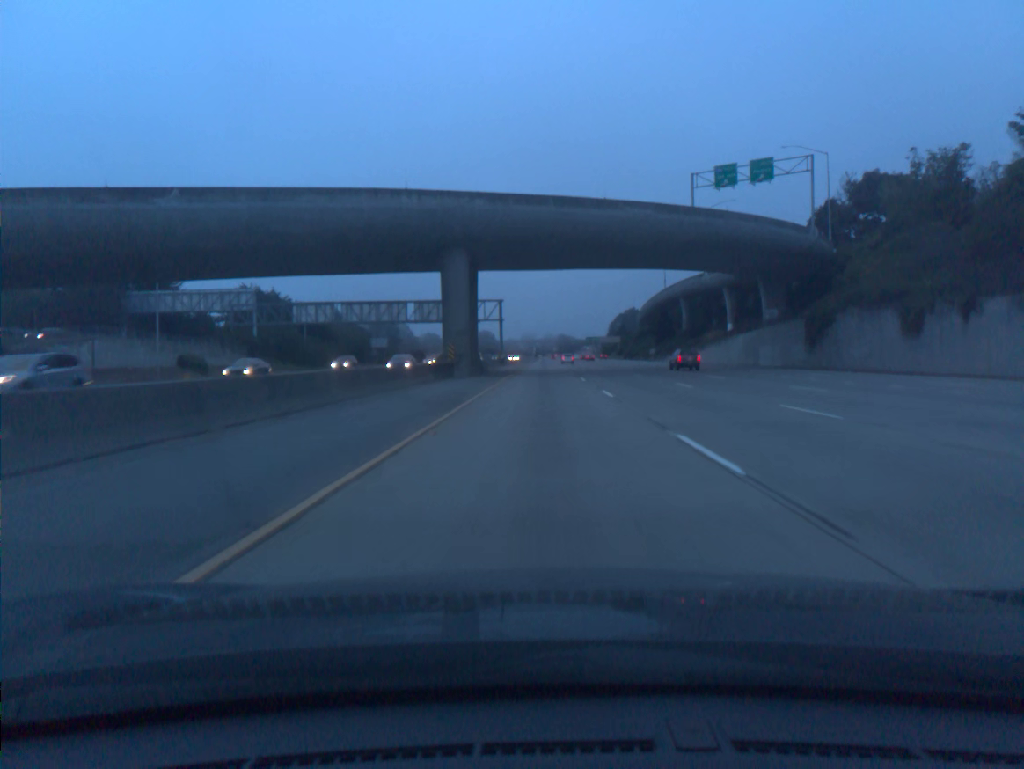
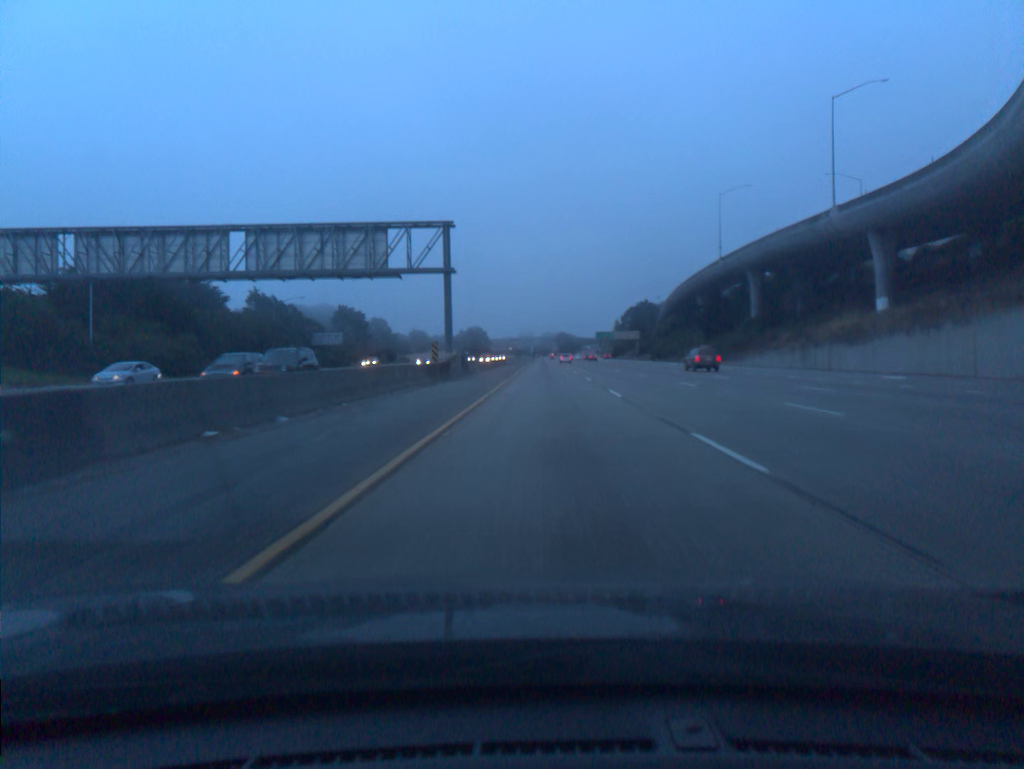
(-0.1, +58.5) m; 0°
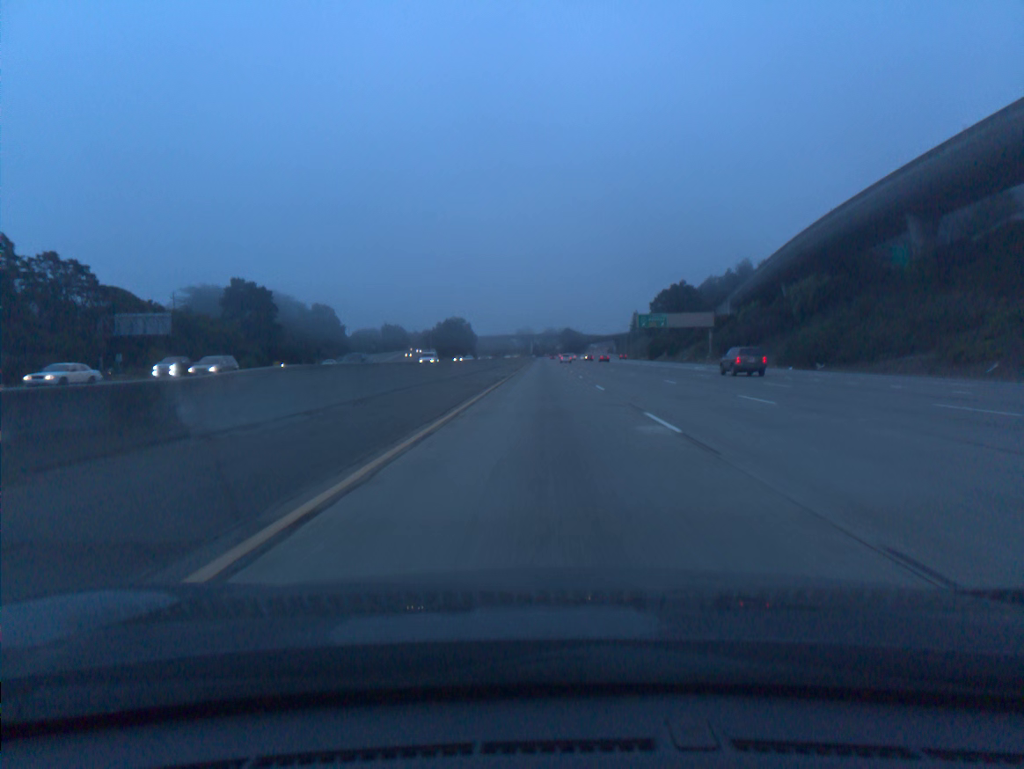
(+0.2, +98.0) m; 0°
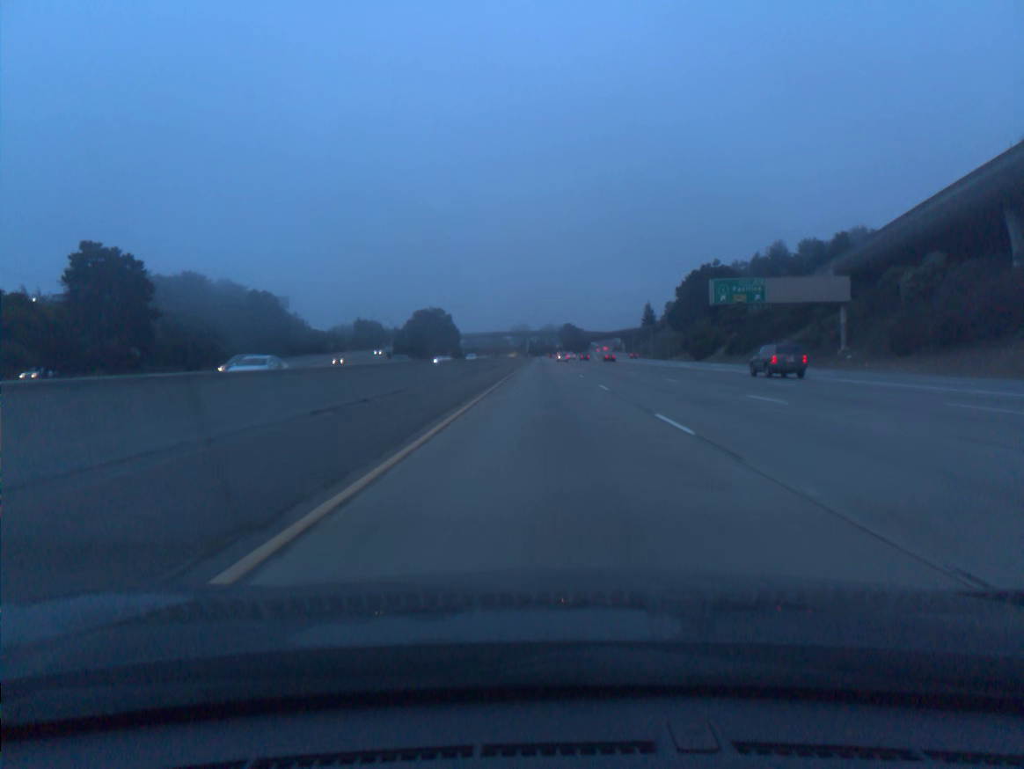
(0.0, +58.9) m; 0°
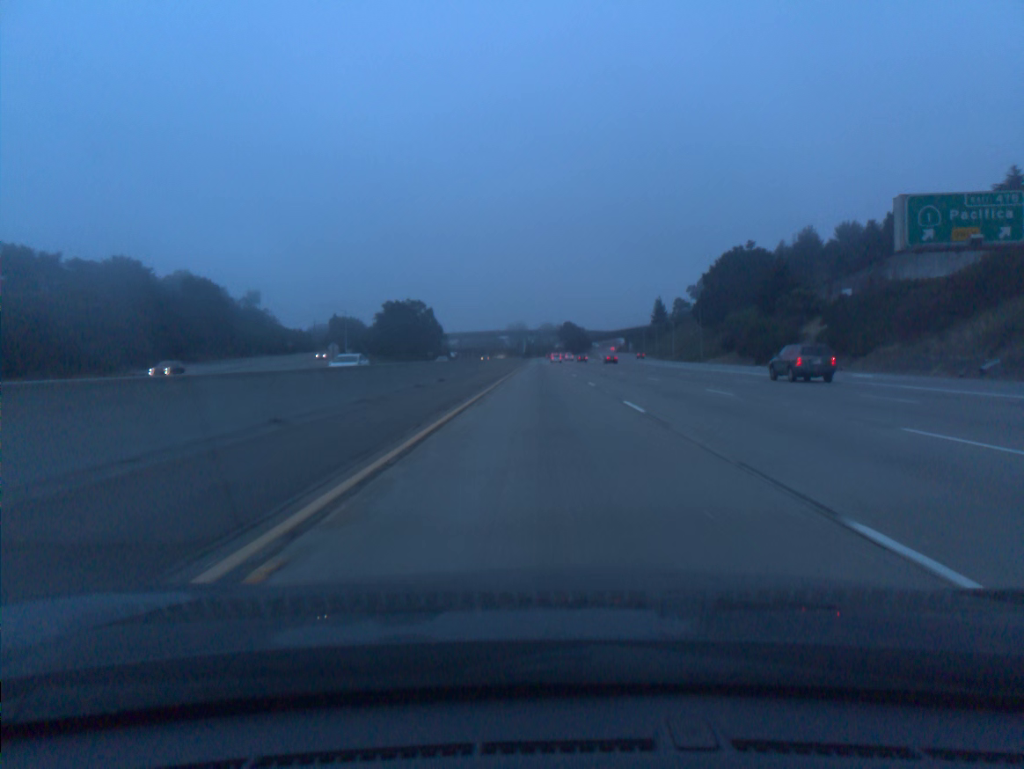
(+0.1, +39.2) m; 0°
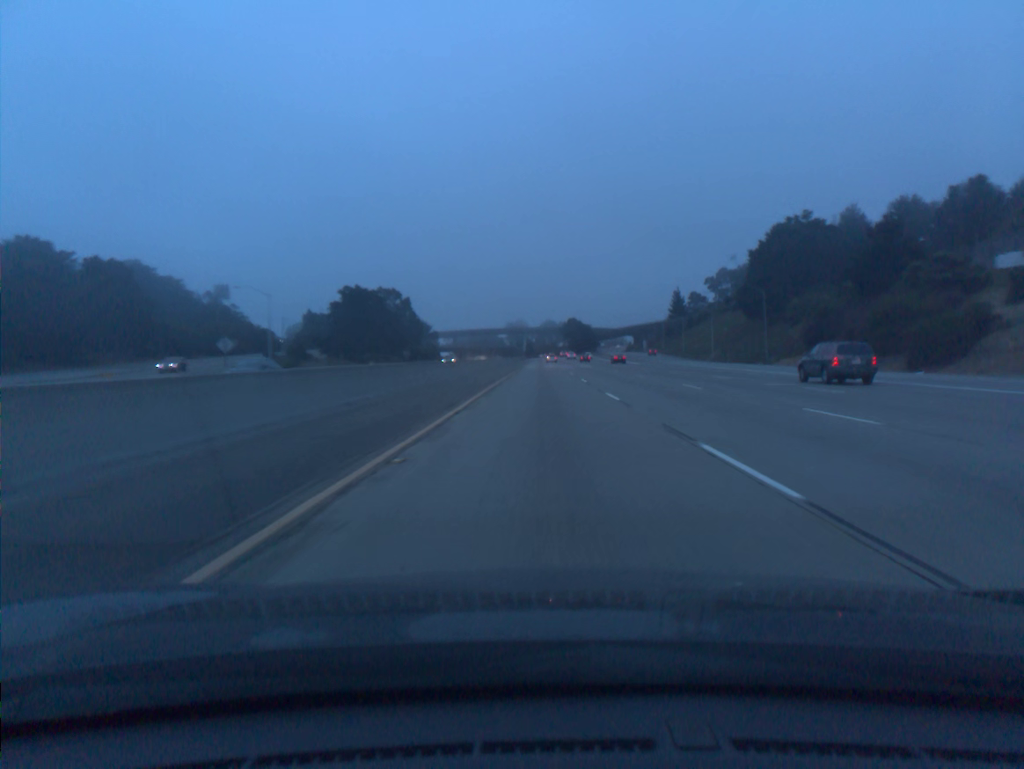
(0.0, +39.3) m; 0°
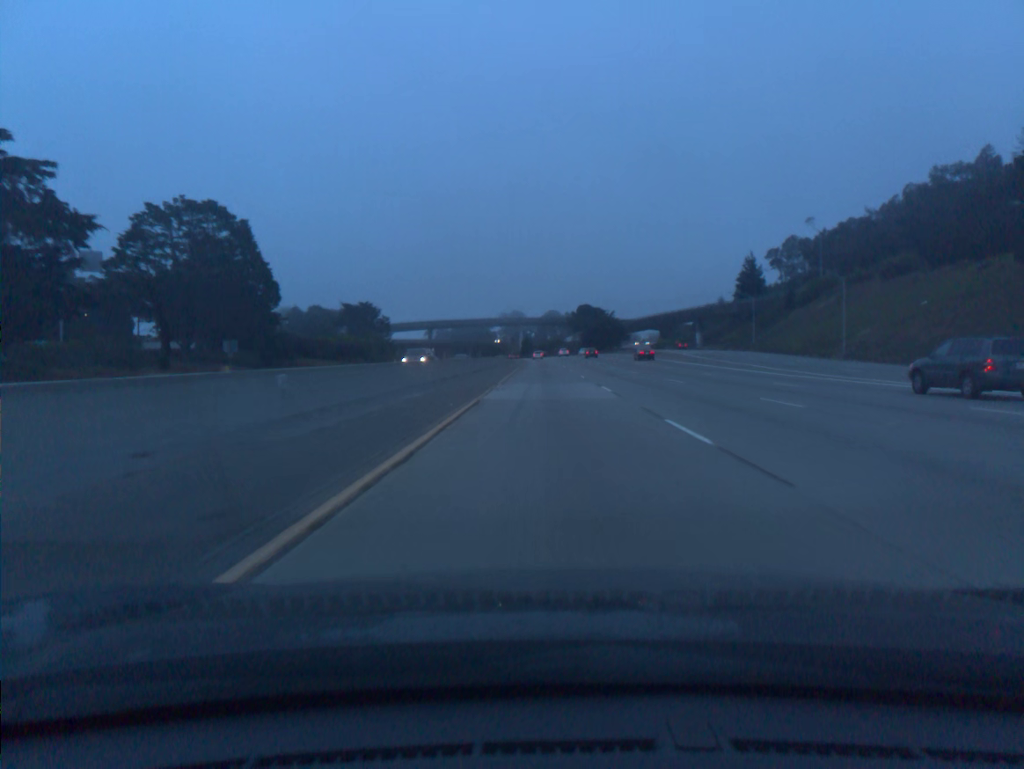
(-0.3, +98.2) m; 0°
